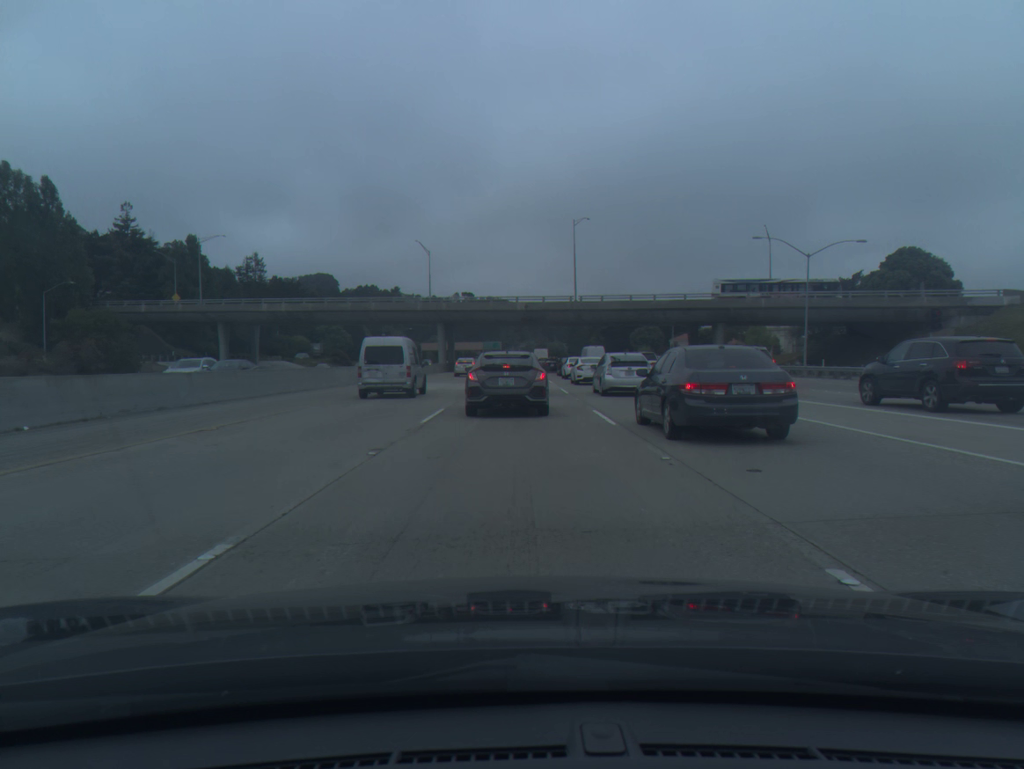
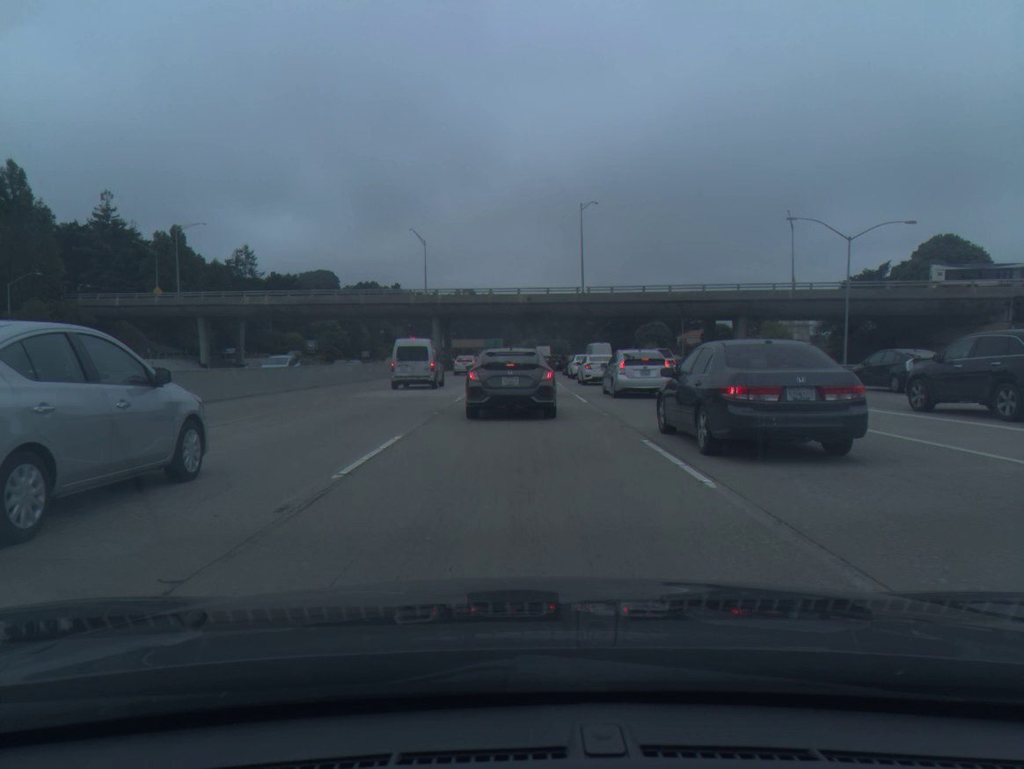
(0.0, +7.3) m; 0°
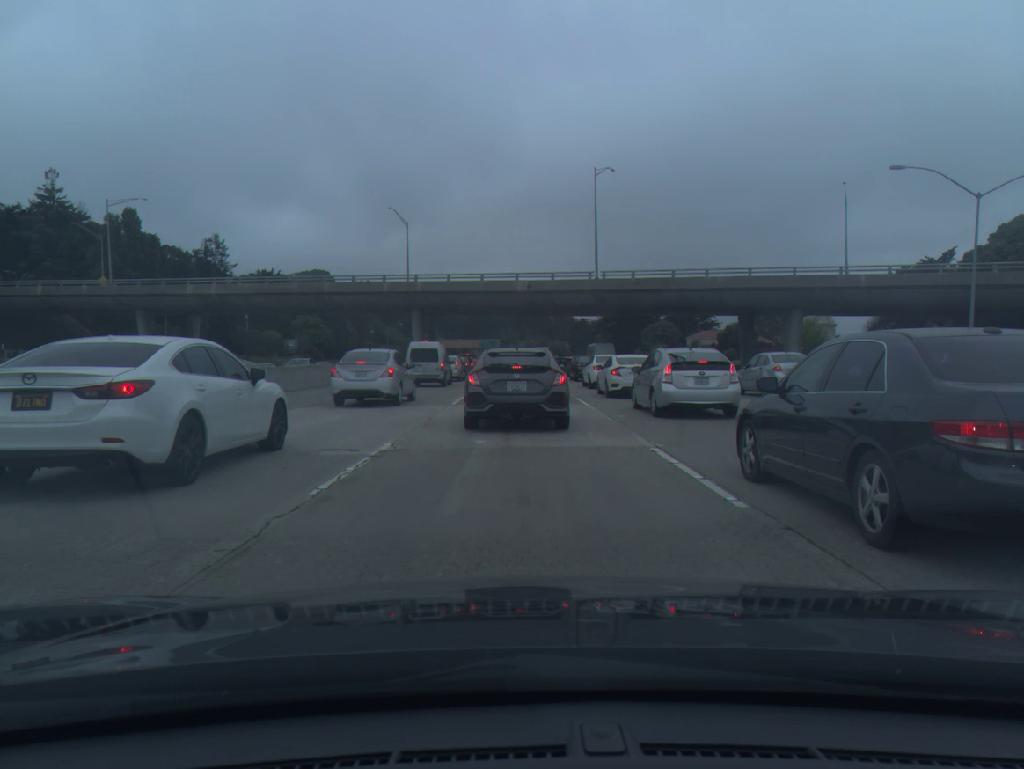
(0.0, +15.3) m; 0°
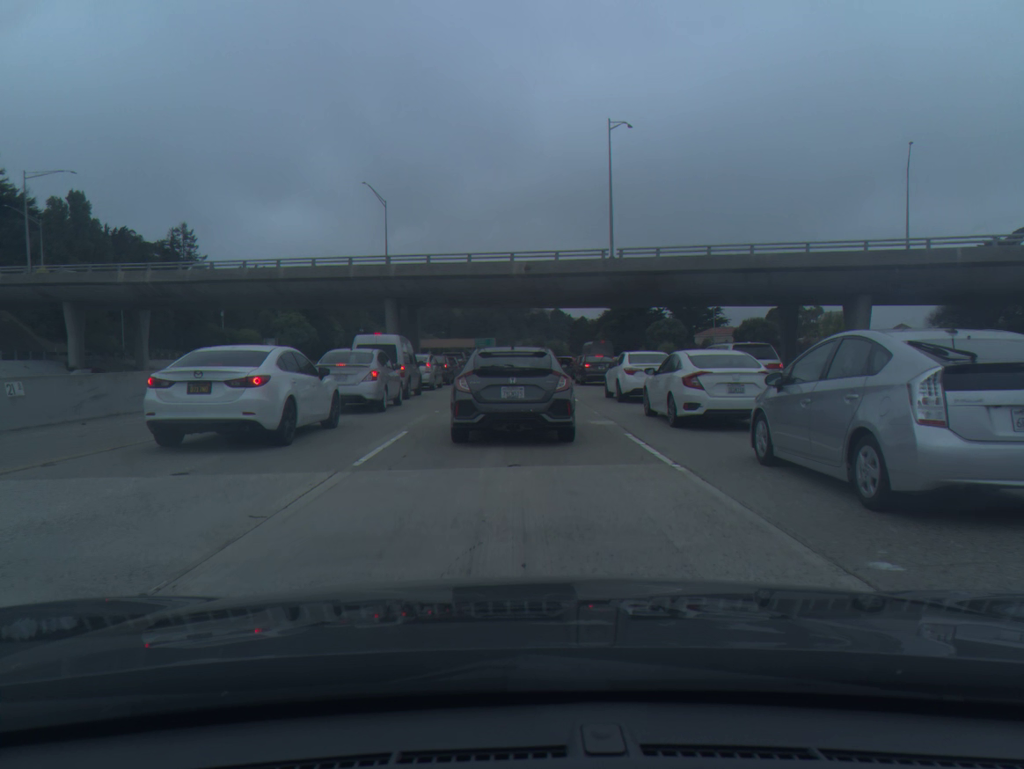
(0.0, +12.3) m; 0°
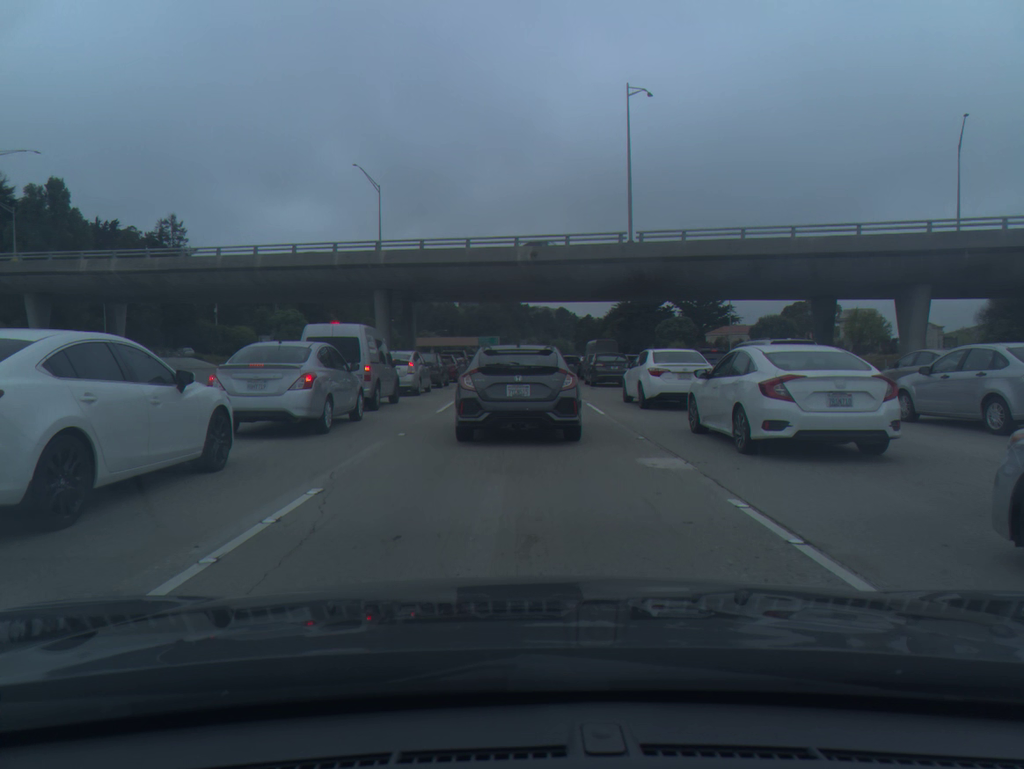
(0.0, +6.1) m; -1°
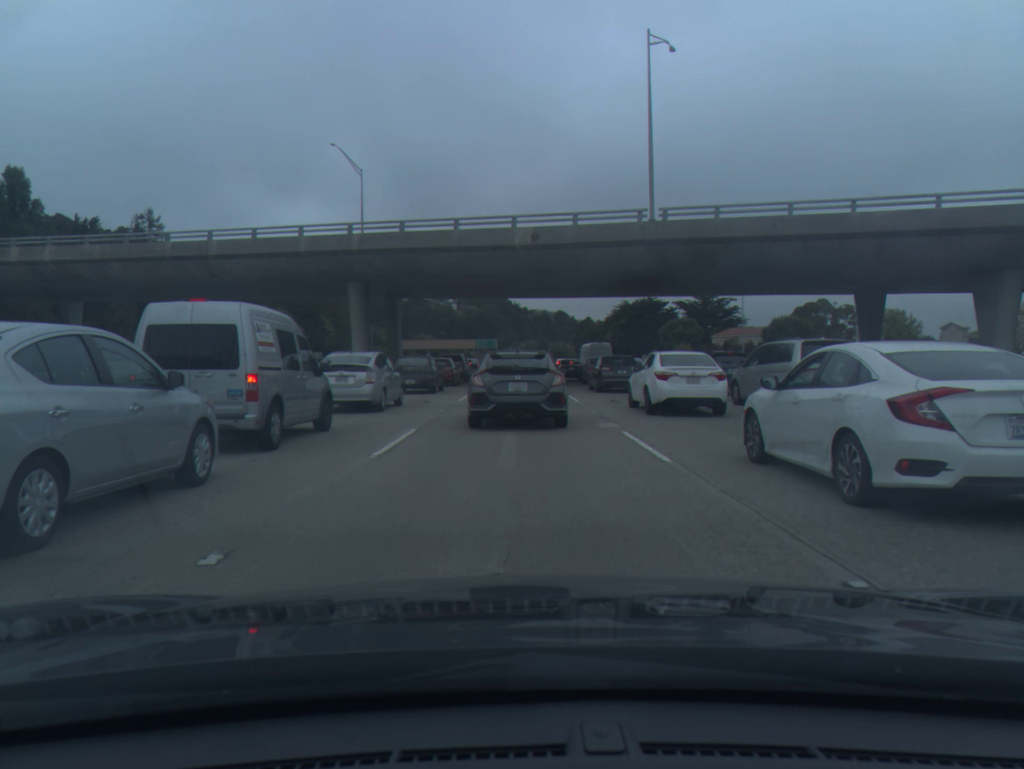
(0.0, +7.5) m; +1°
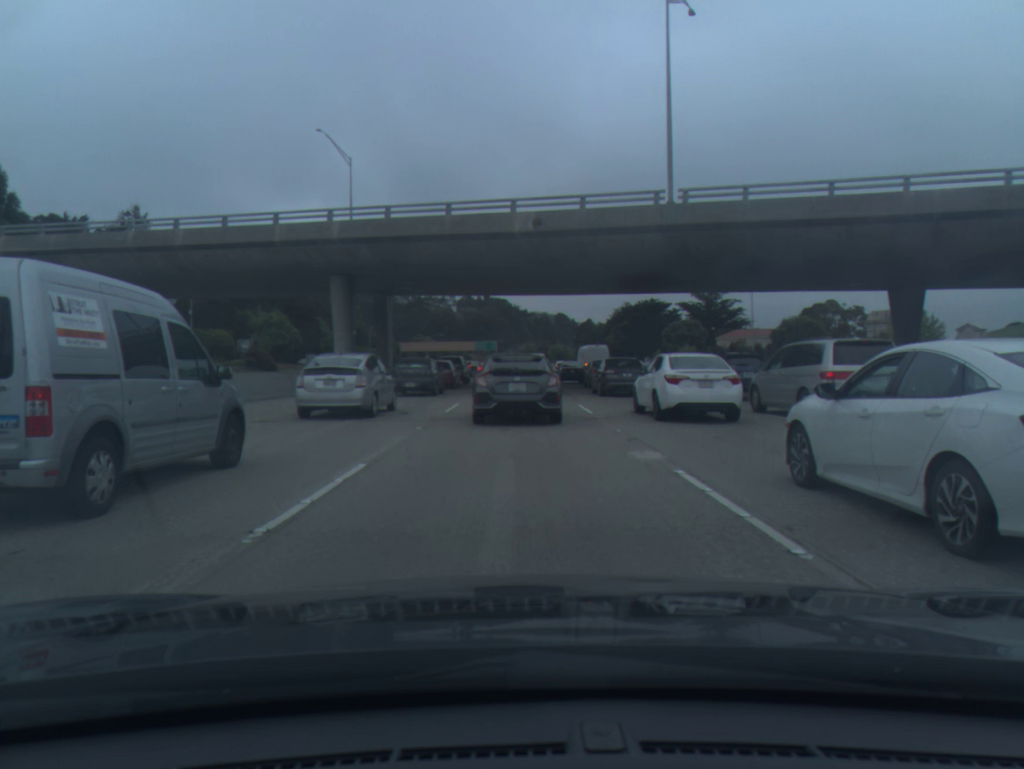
(0.0, +4.4) m; 0°
